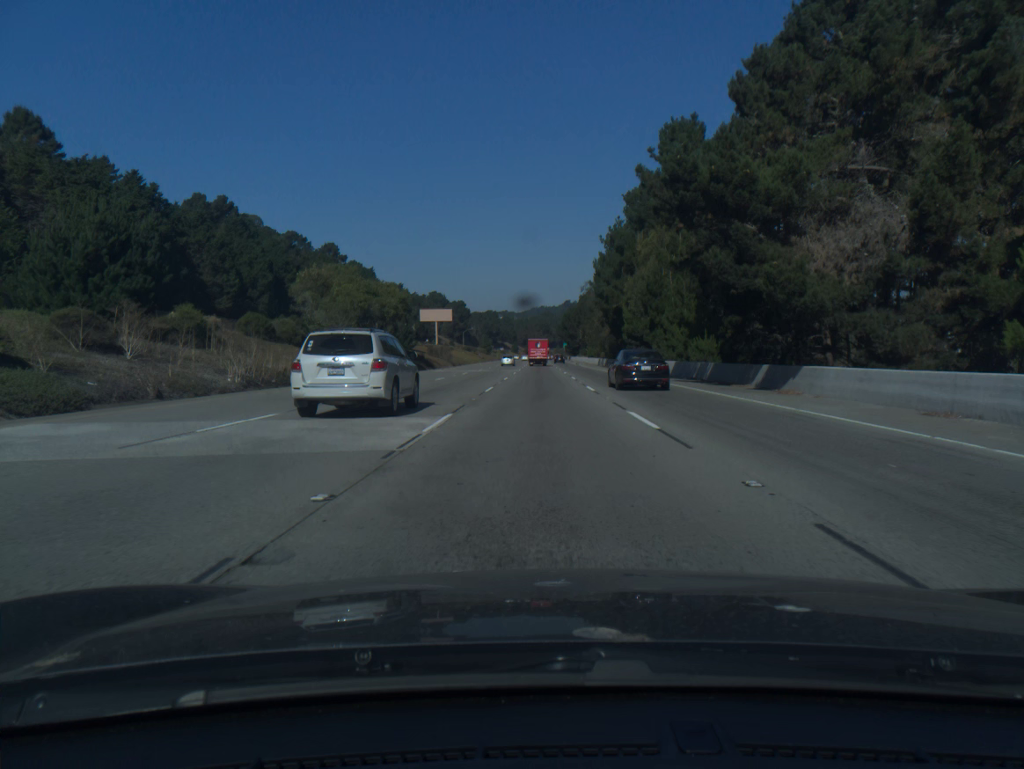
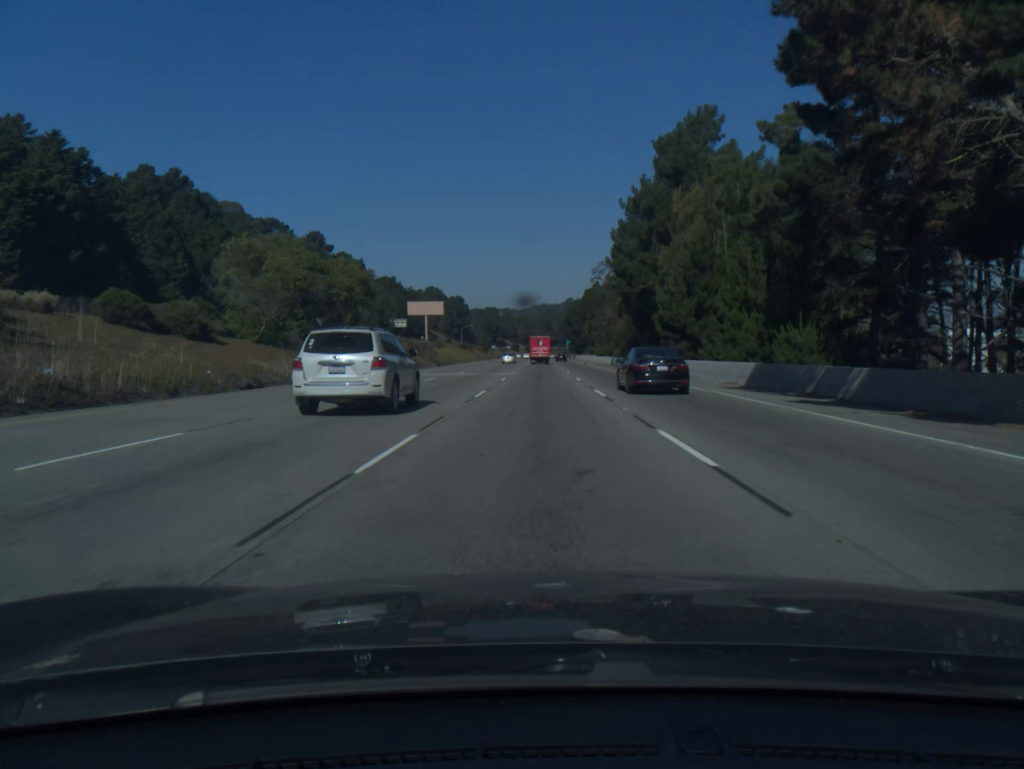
(0.0, +19.0) m; 0°
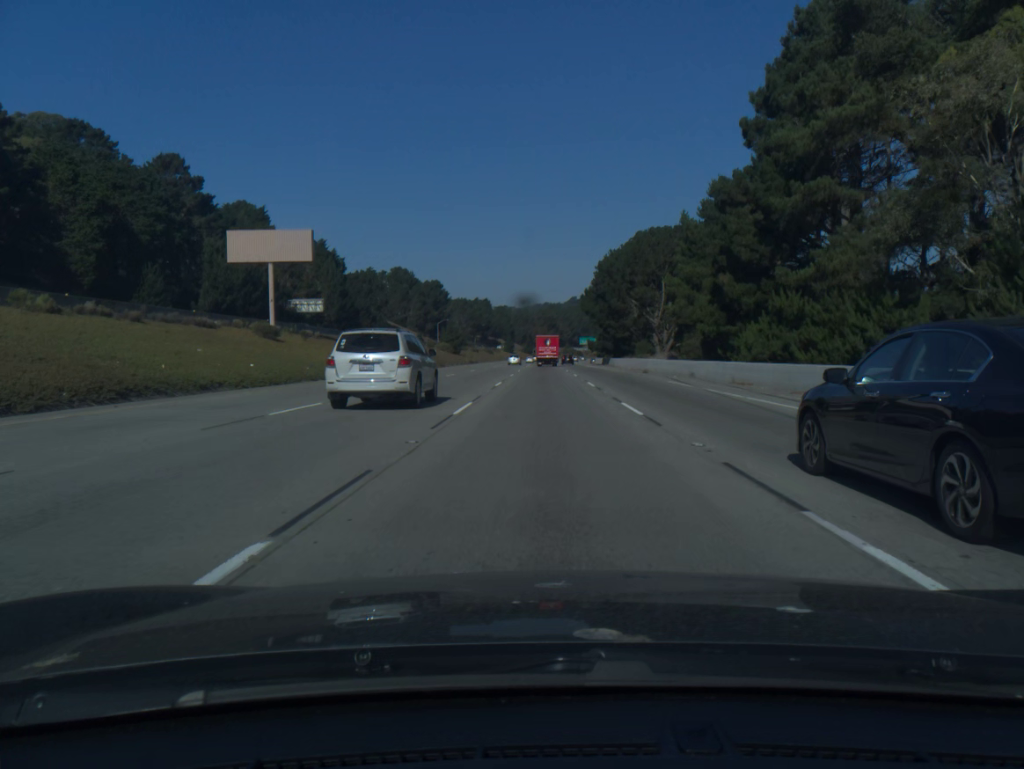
(-0.4, +94.7) m; 0°
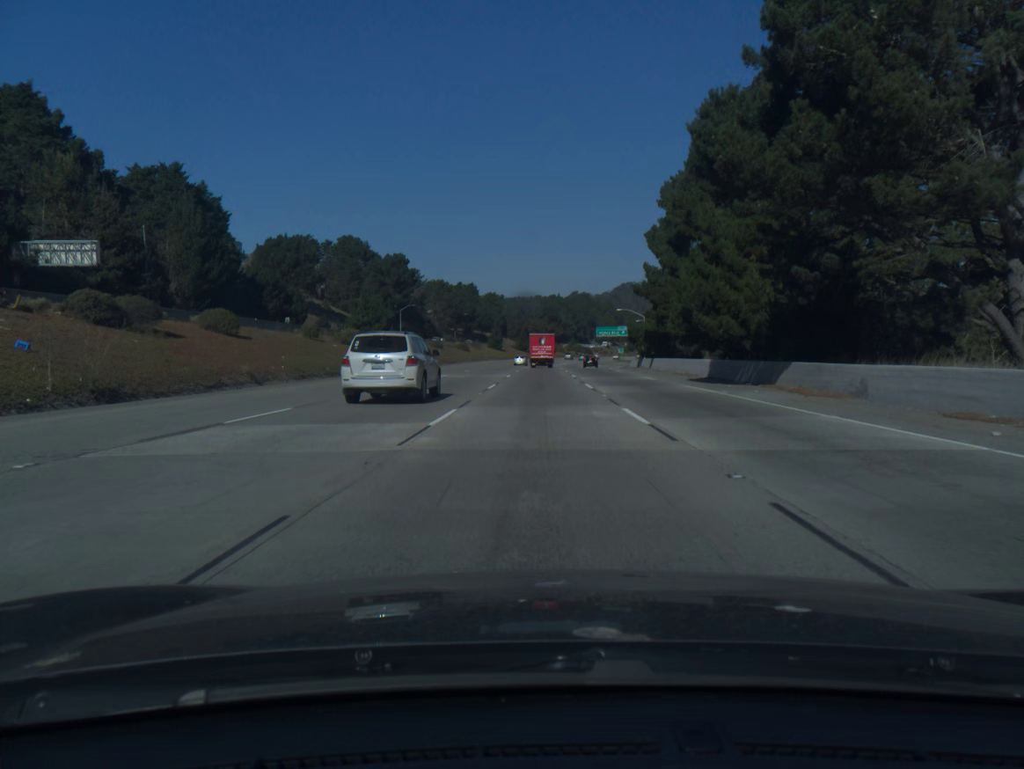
(+0.2, +75.2) m; 0°
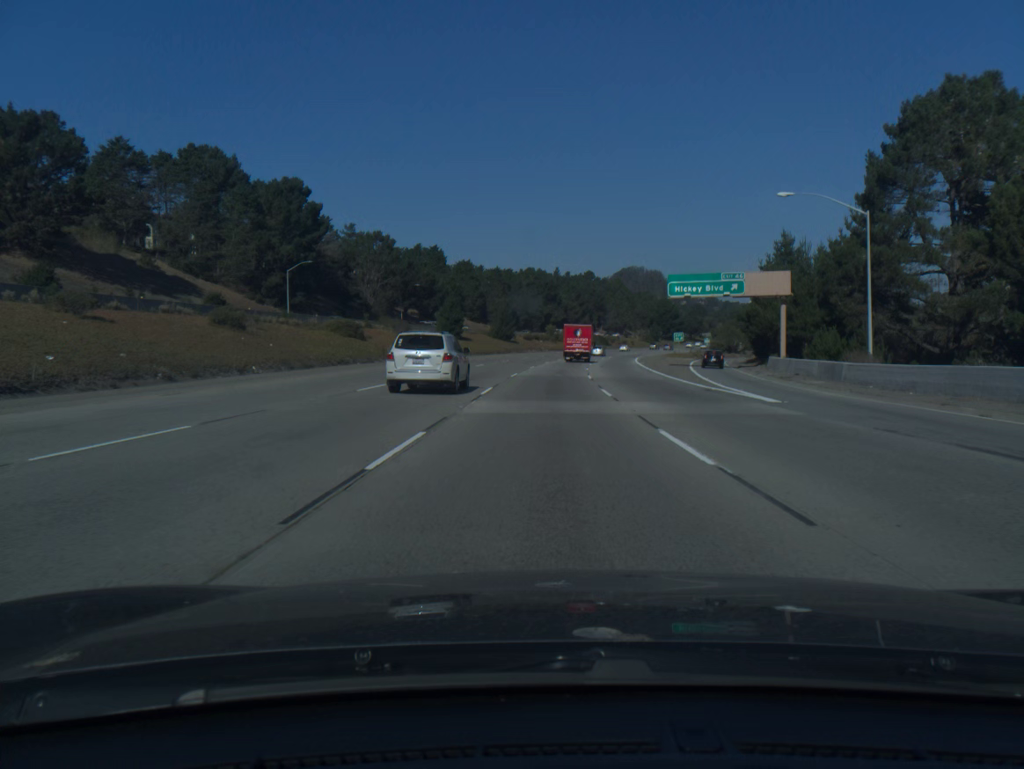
(-0.1, +92.8) m; 0°
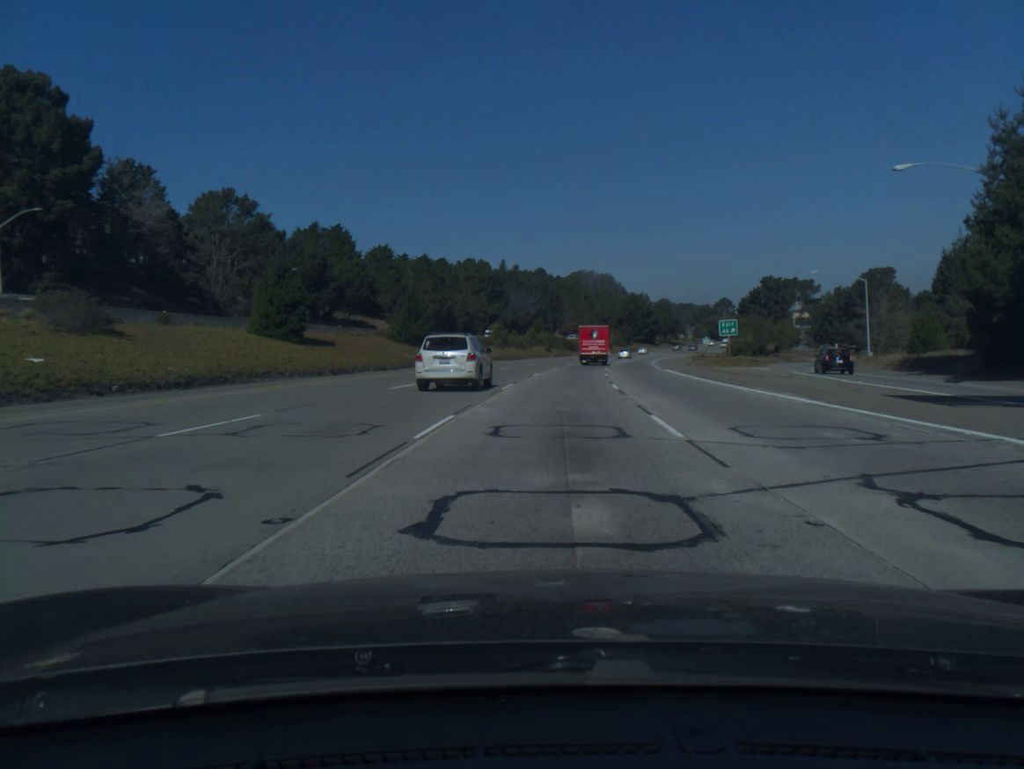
(+1.3, +55.3) m; +3°
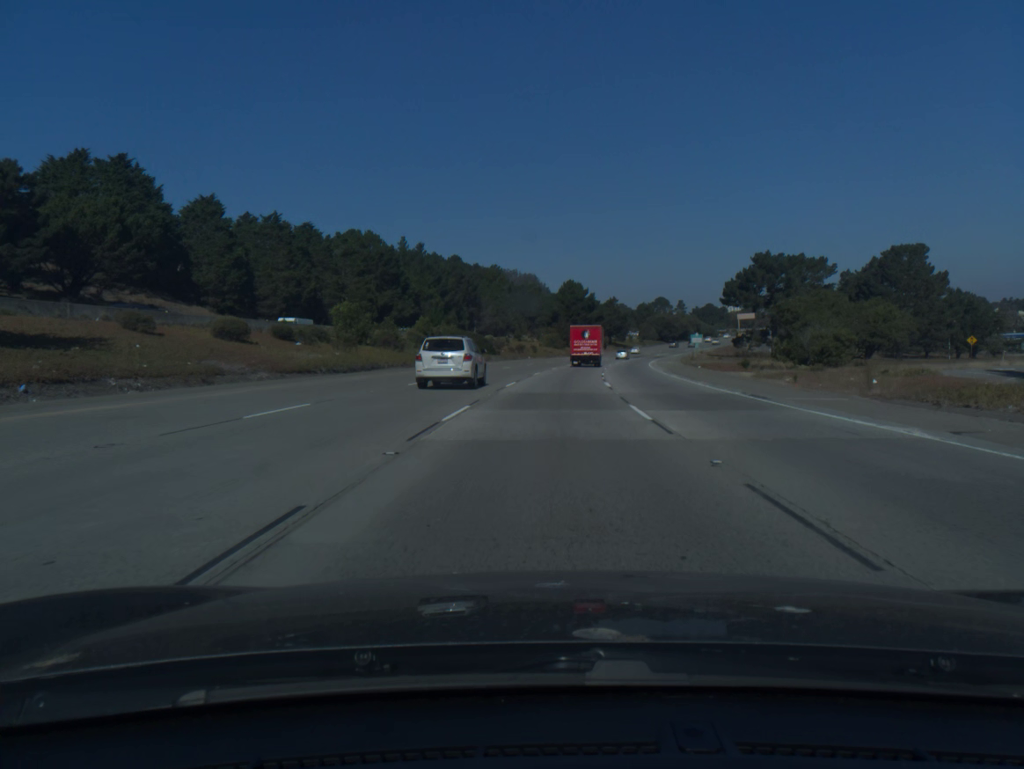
(+2.6, +55.0) m; +6°
